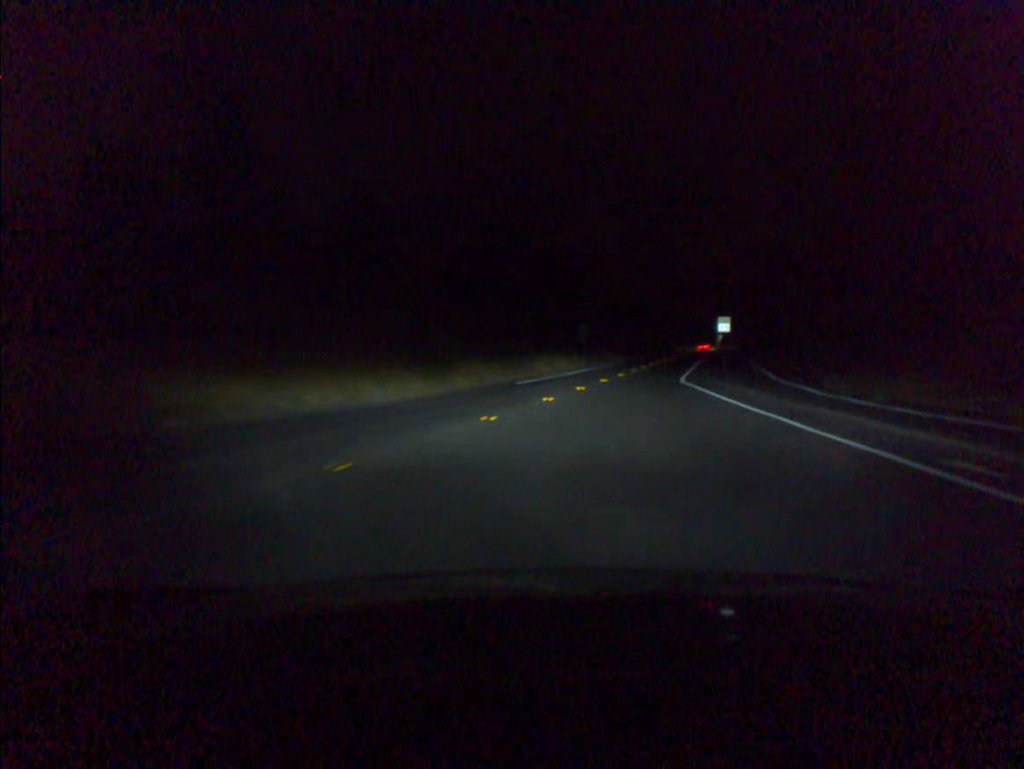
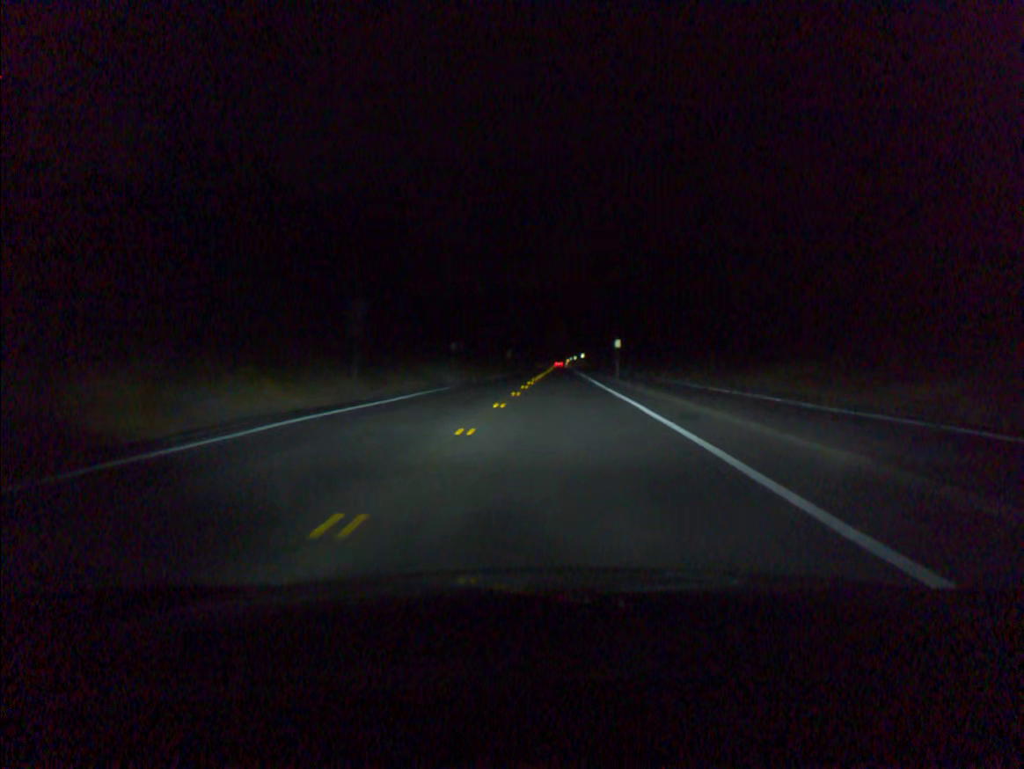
(+4.8, +39.1) m; +11°
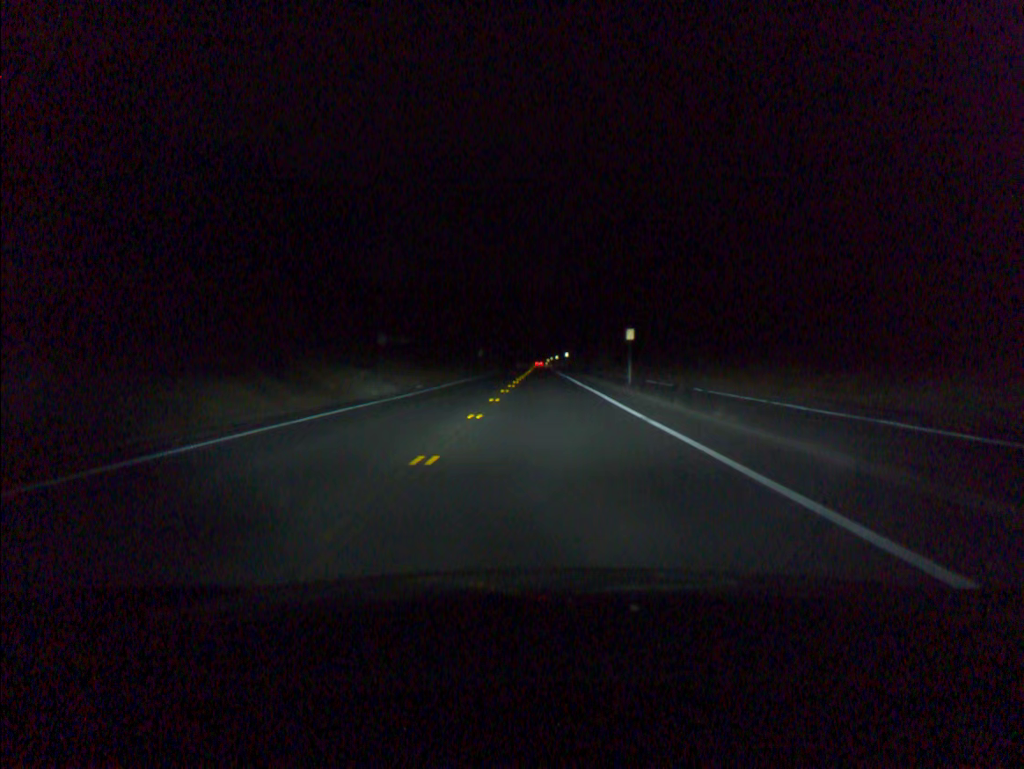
(+0.3, +18.2) m; +1°
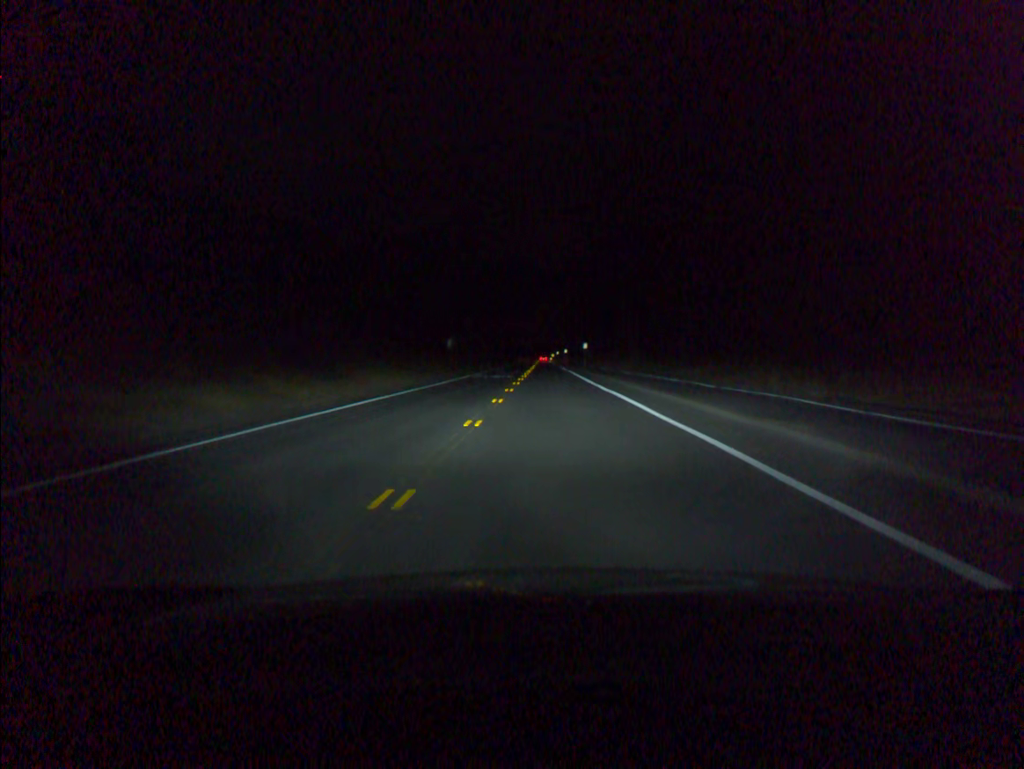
(-0.1, +39.2) m; 0°
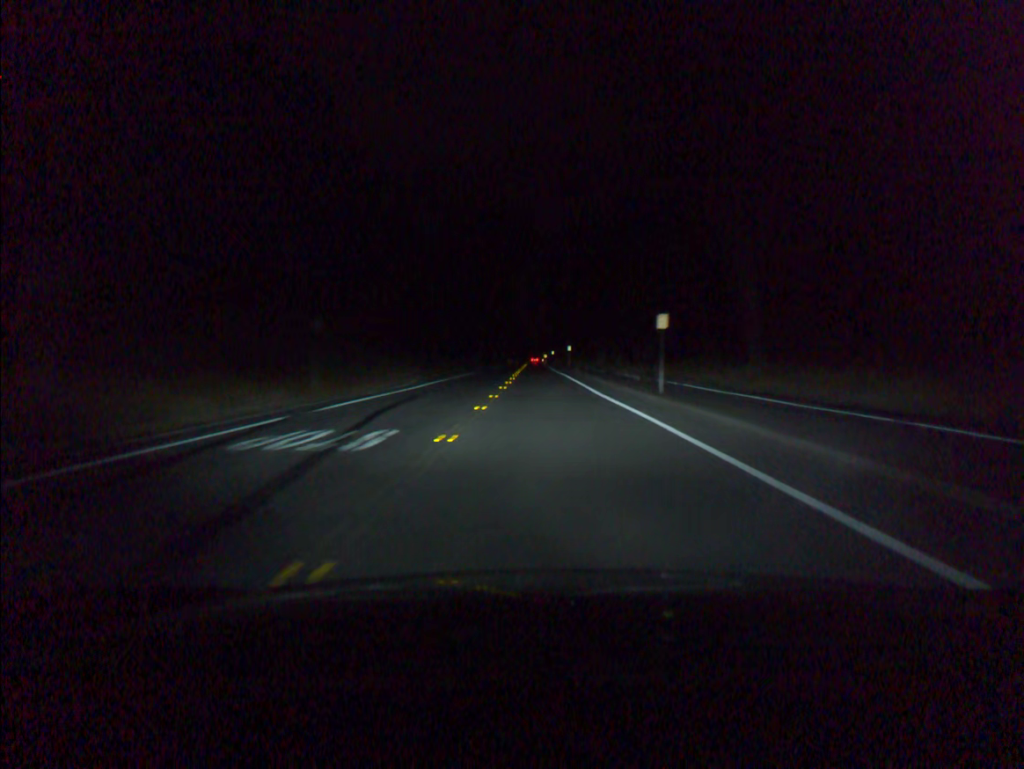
(+0.3, +53.6) m; +1°
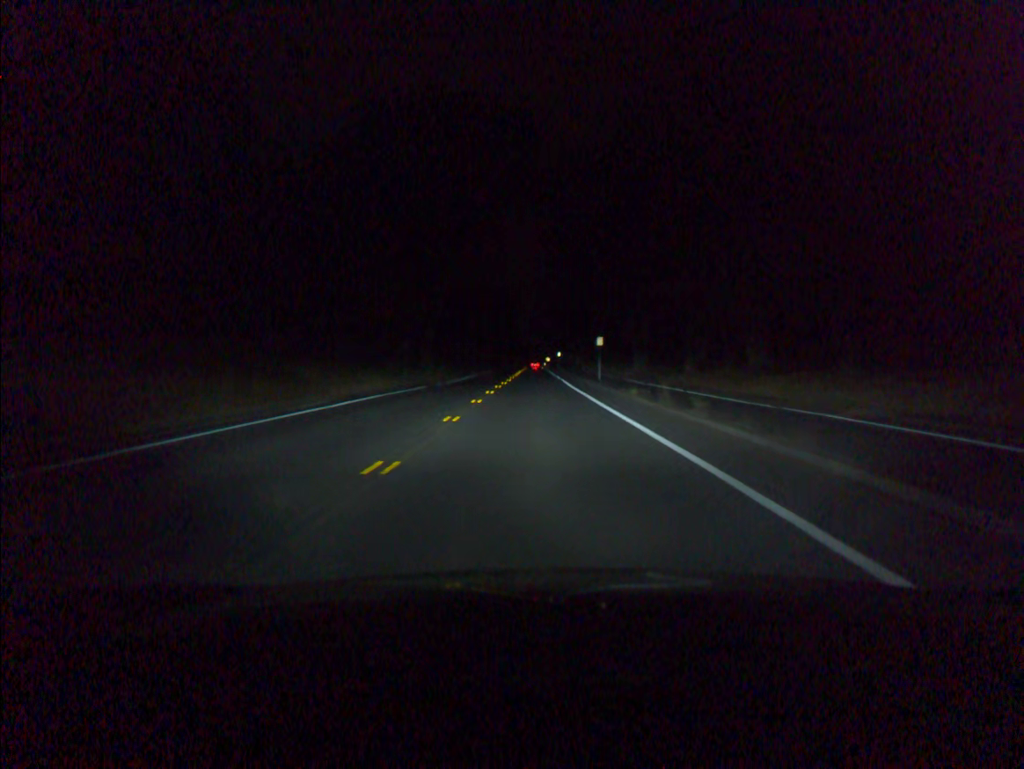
(+0.1, +45.6) m; 0°
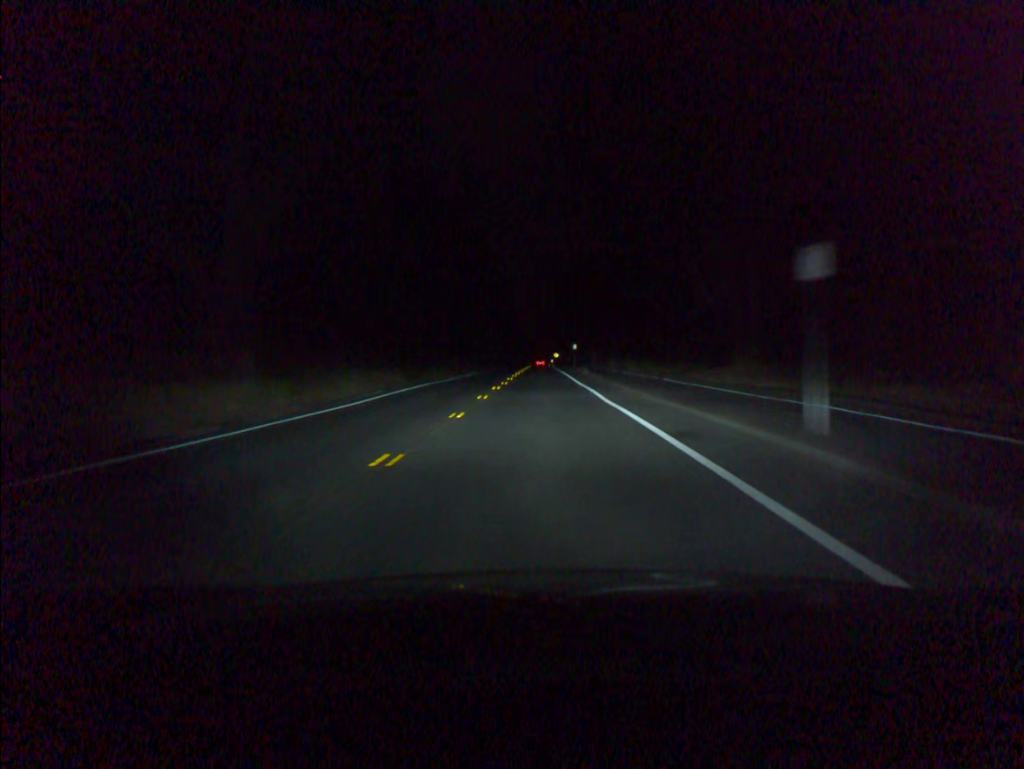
(-0.2, +35.7) m; -1°
